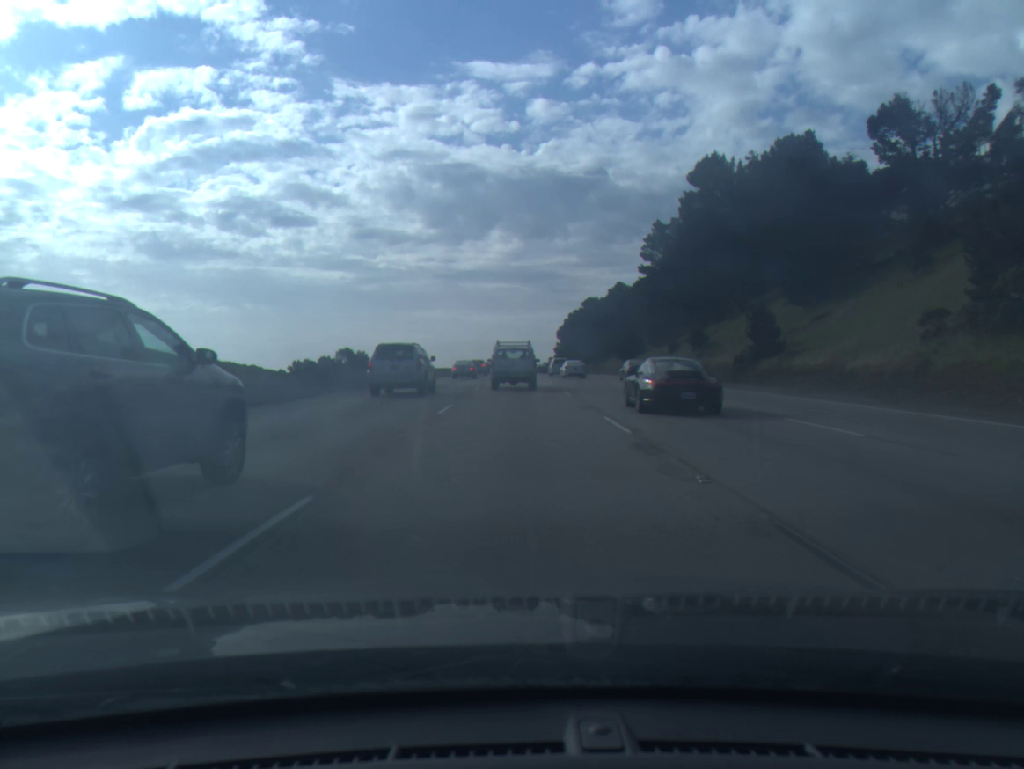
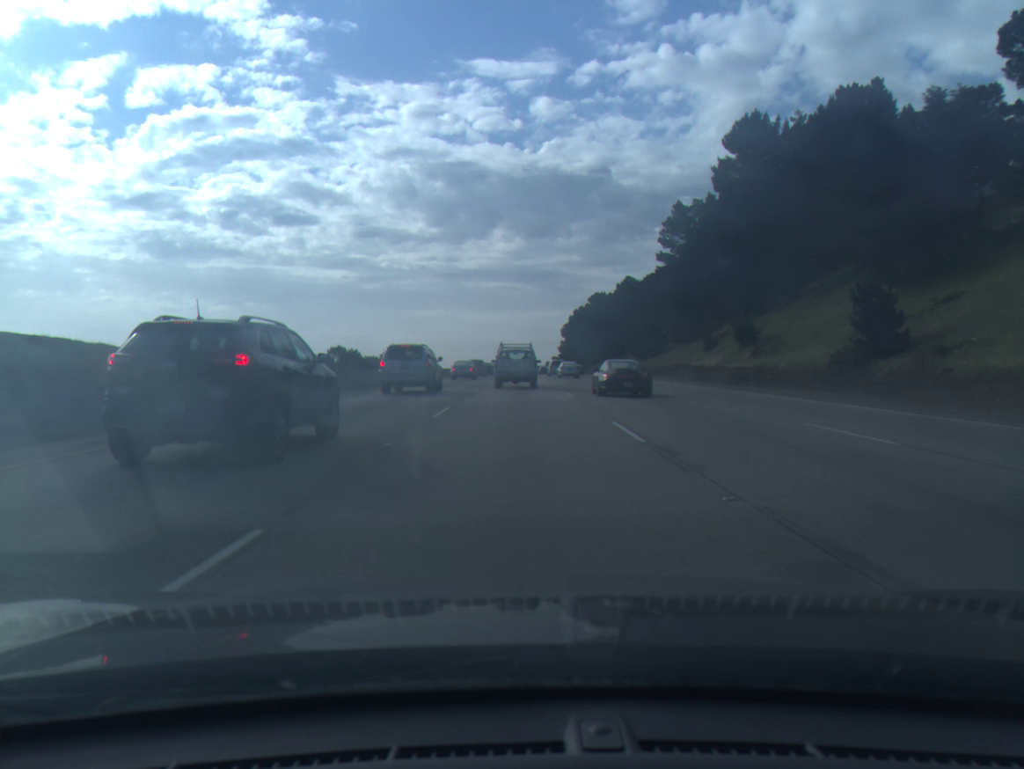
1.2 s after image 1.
(0.0, +15.8) m; 0°
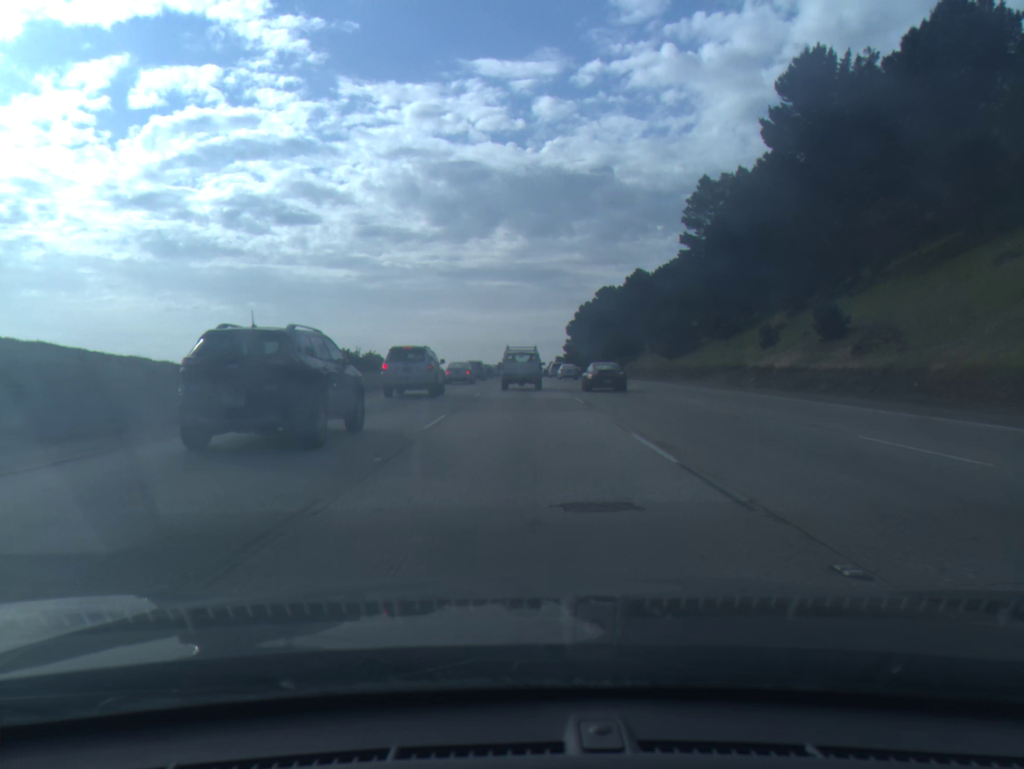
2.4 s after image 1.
(0.0, +16.6) m; 0°
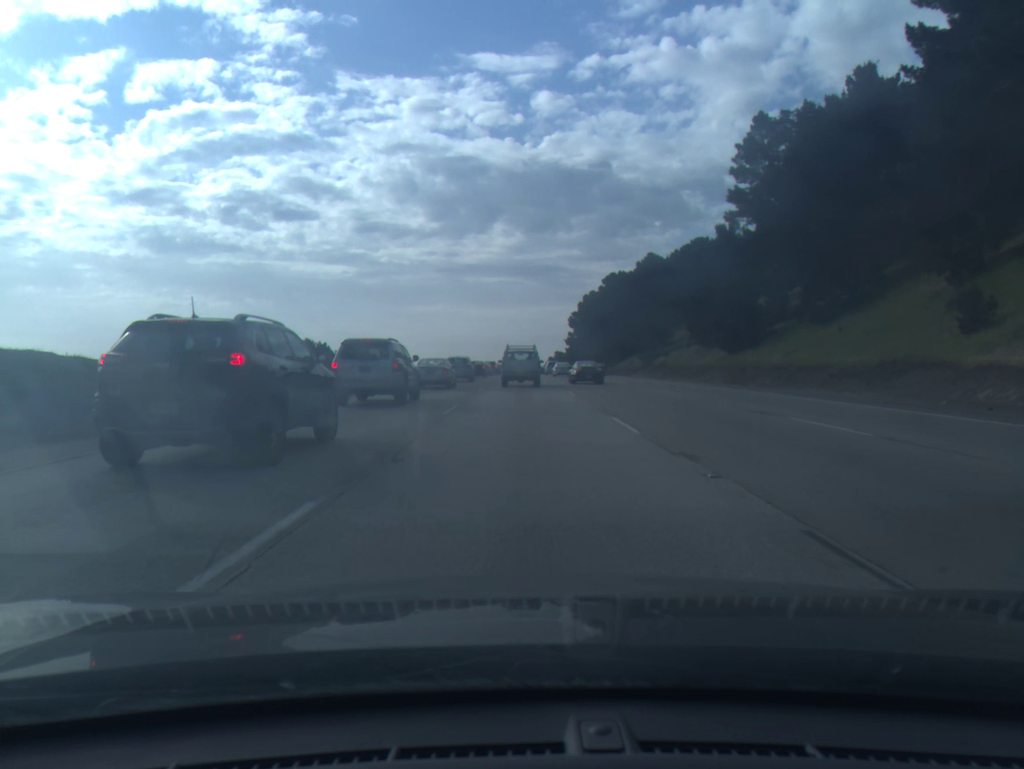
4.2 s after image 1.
(0.0, +26.0) m; 0°
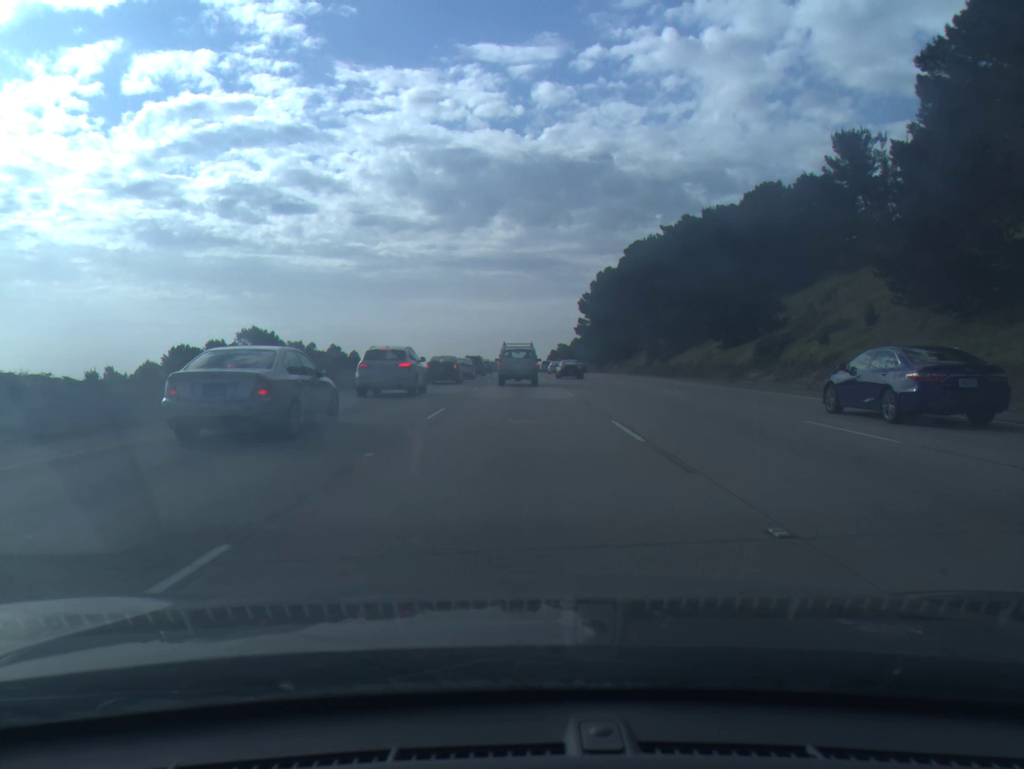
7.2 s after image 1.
(+0.3, +45.5) m; 0°
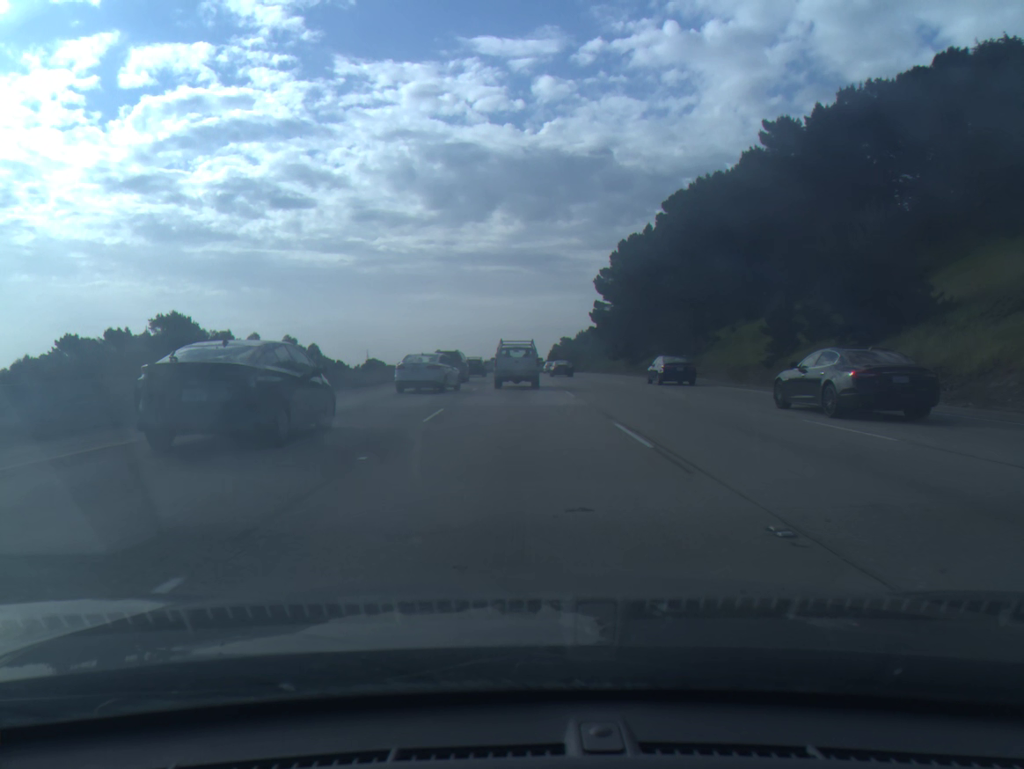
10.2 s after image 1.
(0.0, +44.6) m; 0°
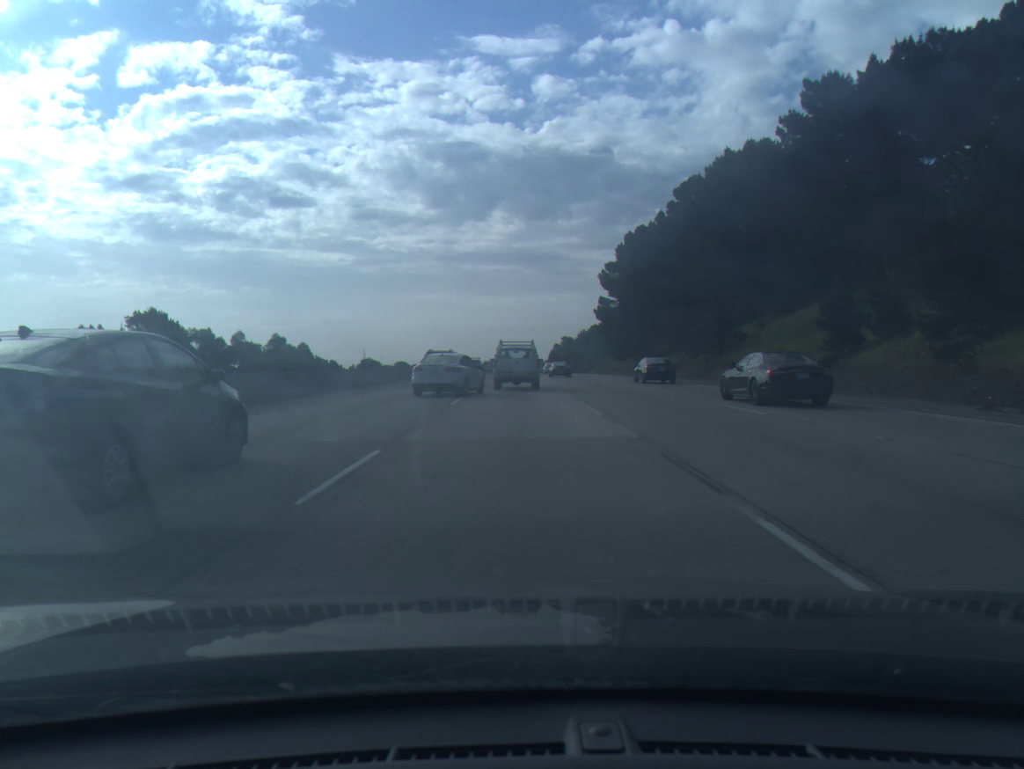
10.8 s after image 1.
(0.0, +8.6) m; 0°
